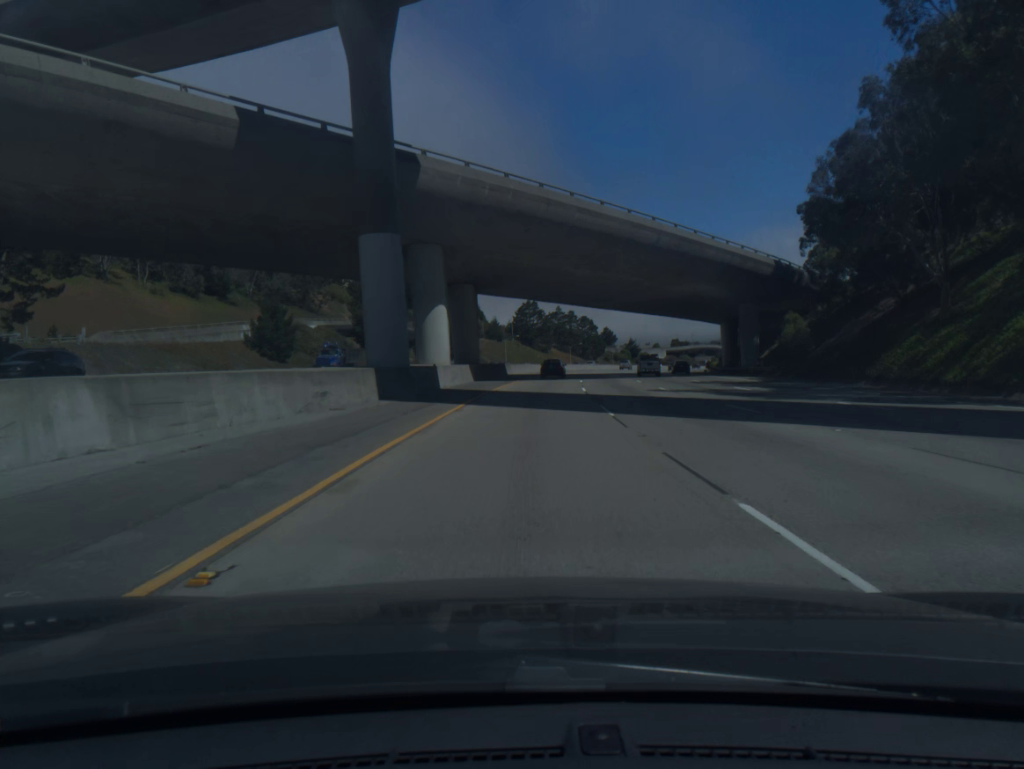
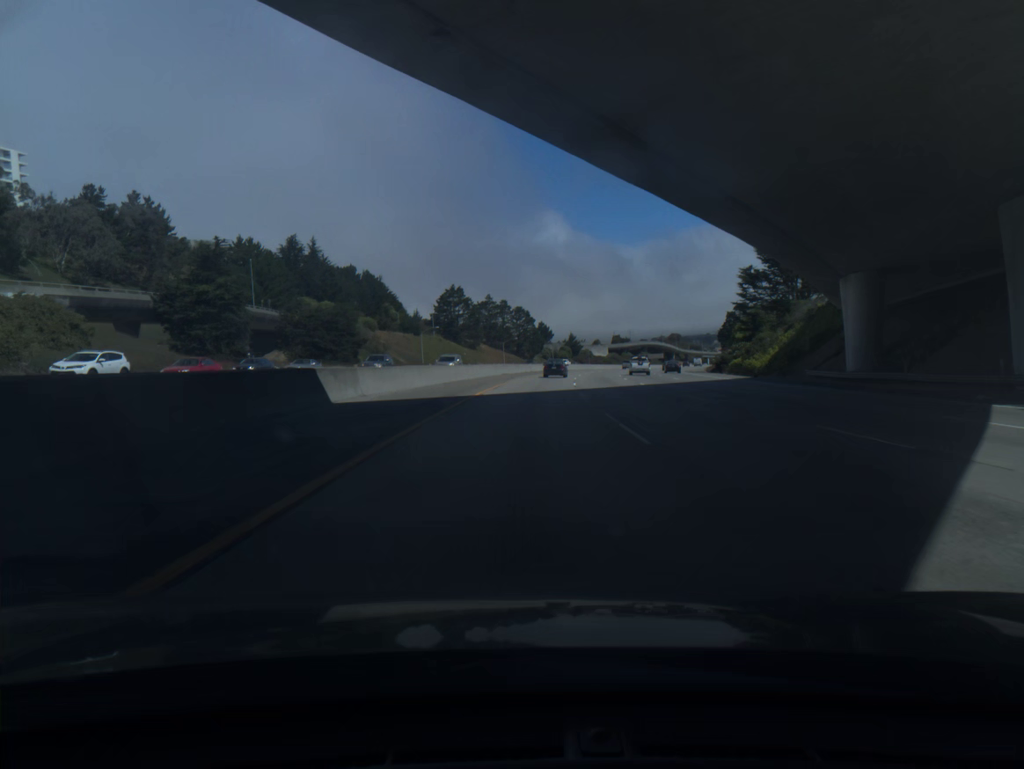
(+2.1, +50.5) m; +5°
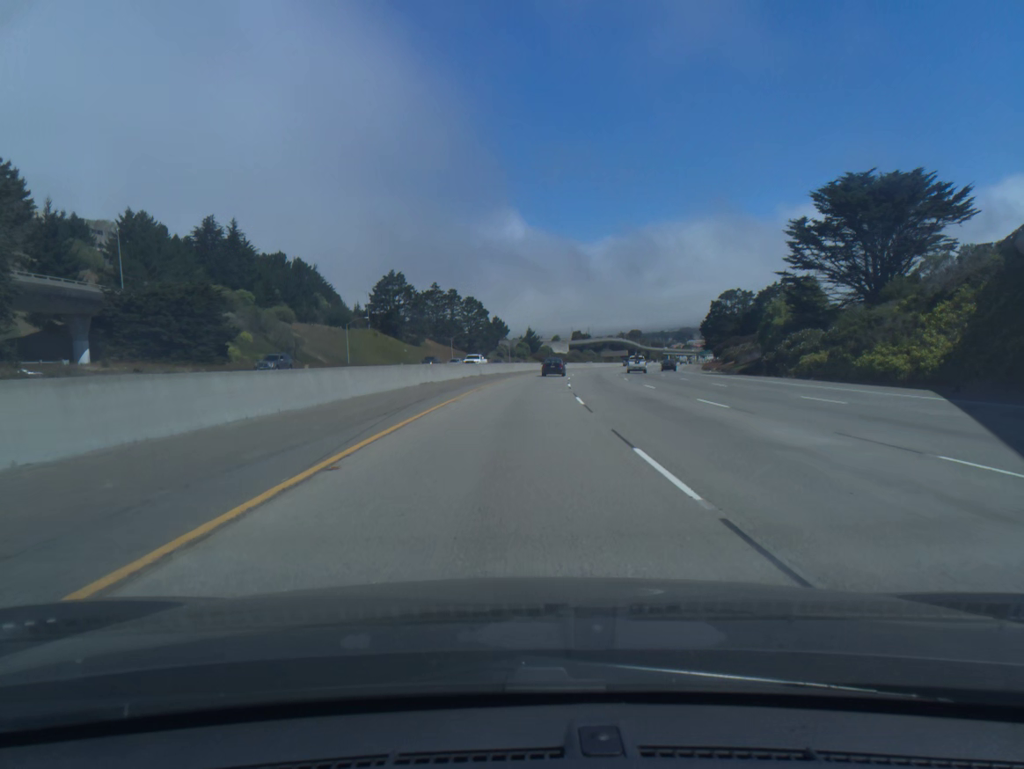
(+1.0, +33.8) m; +3°
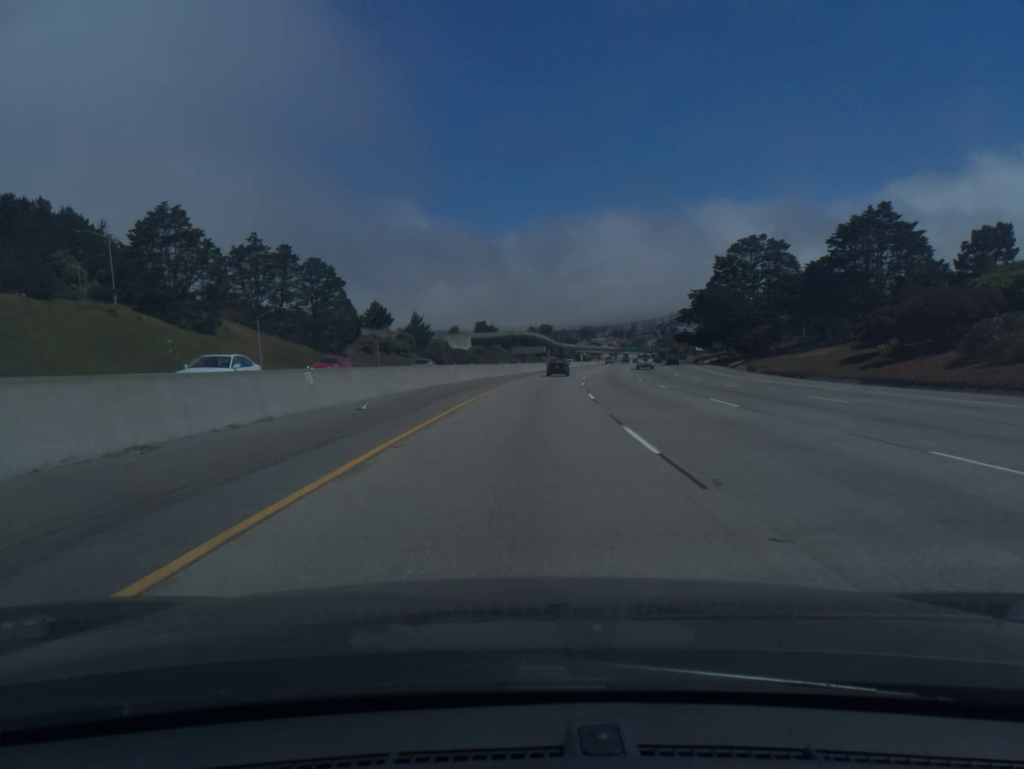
(+5.1, +84.3) m; +7°
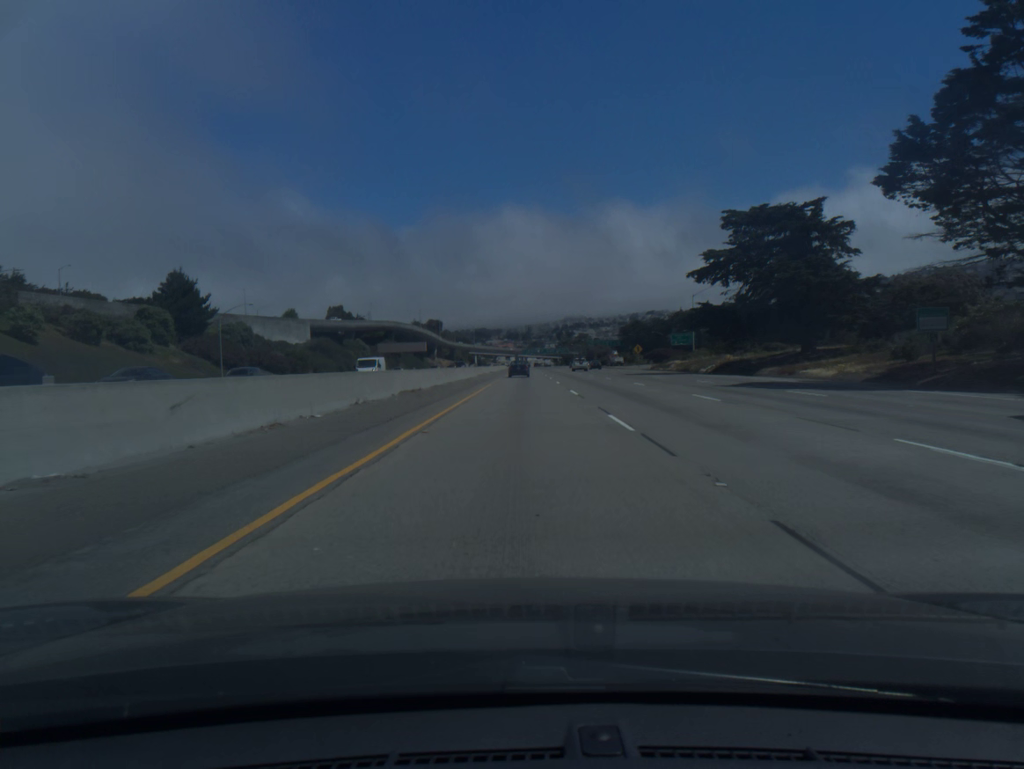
(+6.4, +84.6) m; +8°
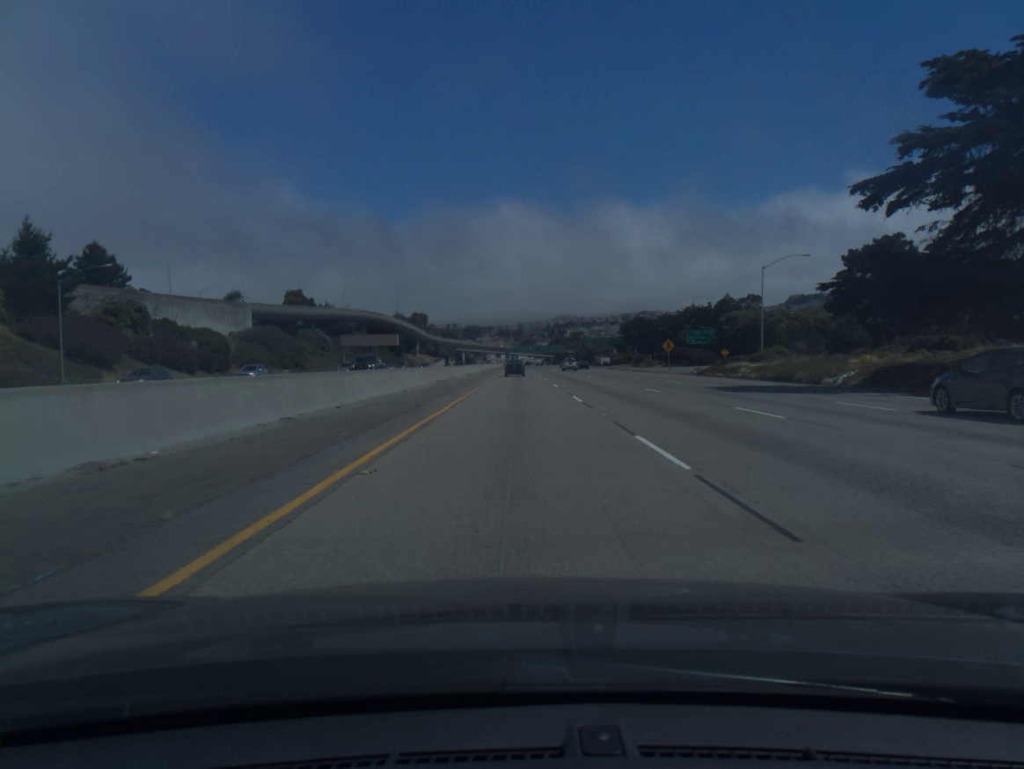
(+0.3, +34.2) m; +1°
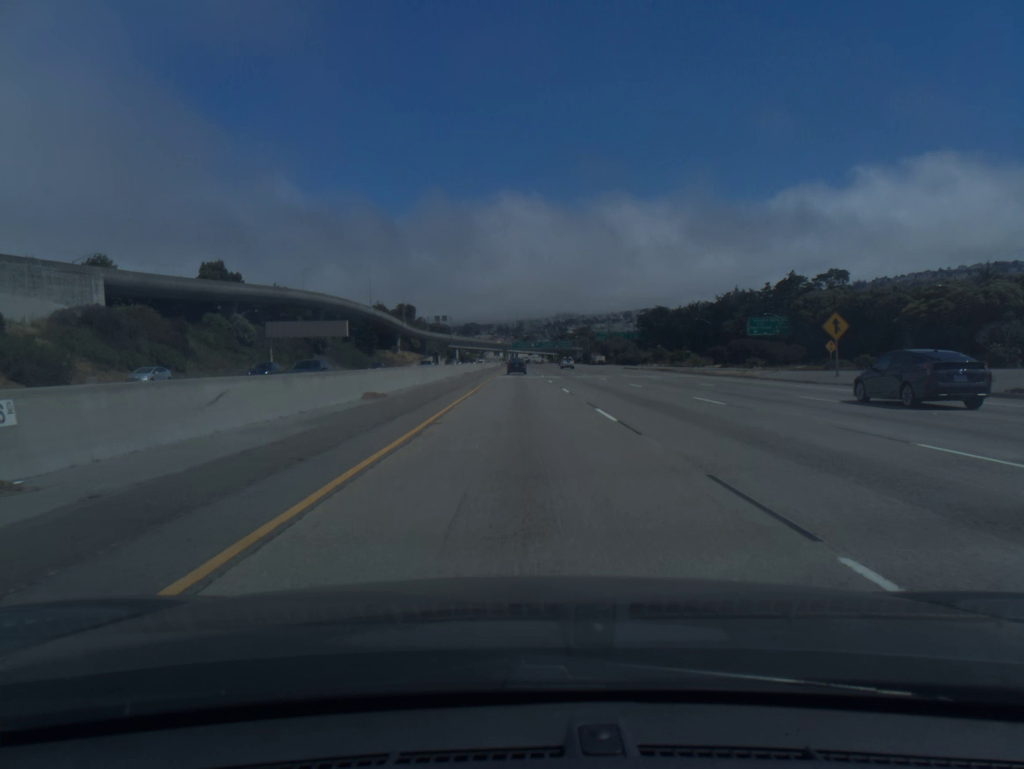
(0.0, +51.9) m; 0°
